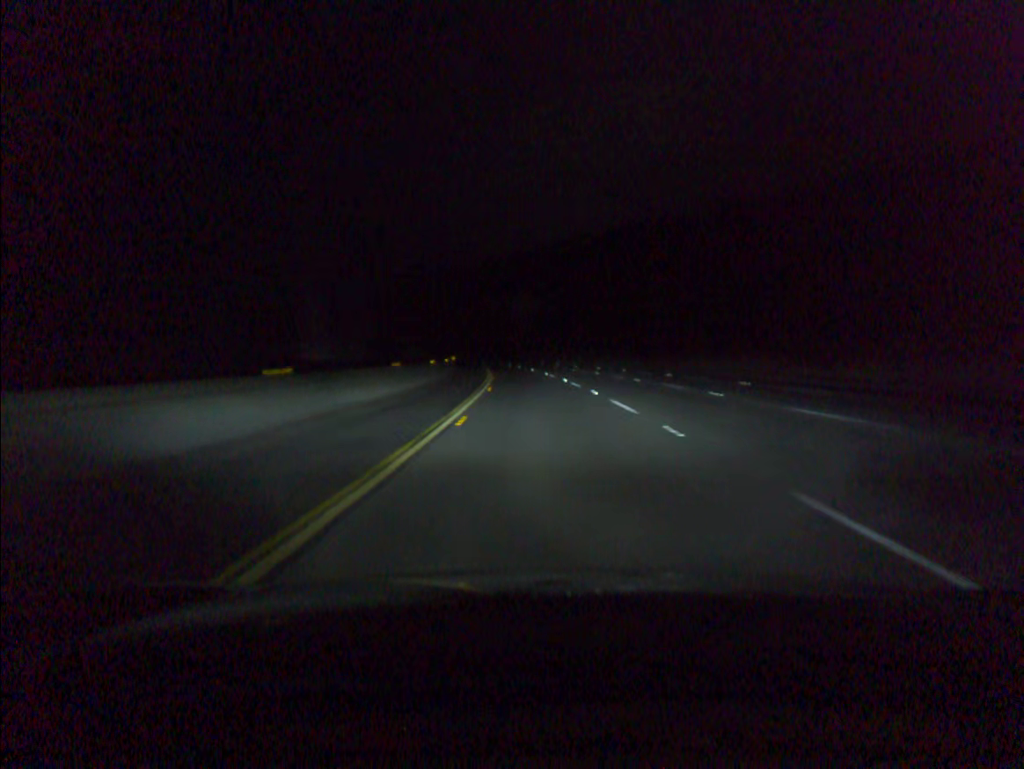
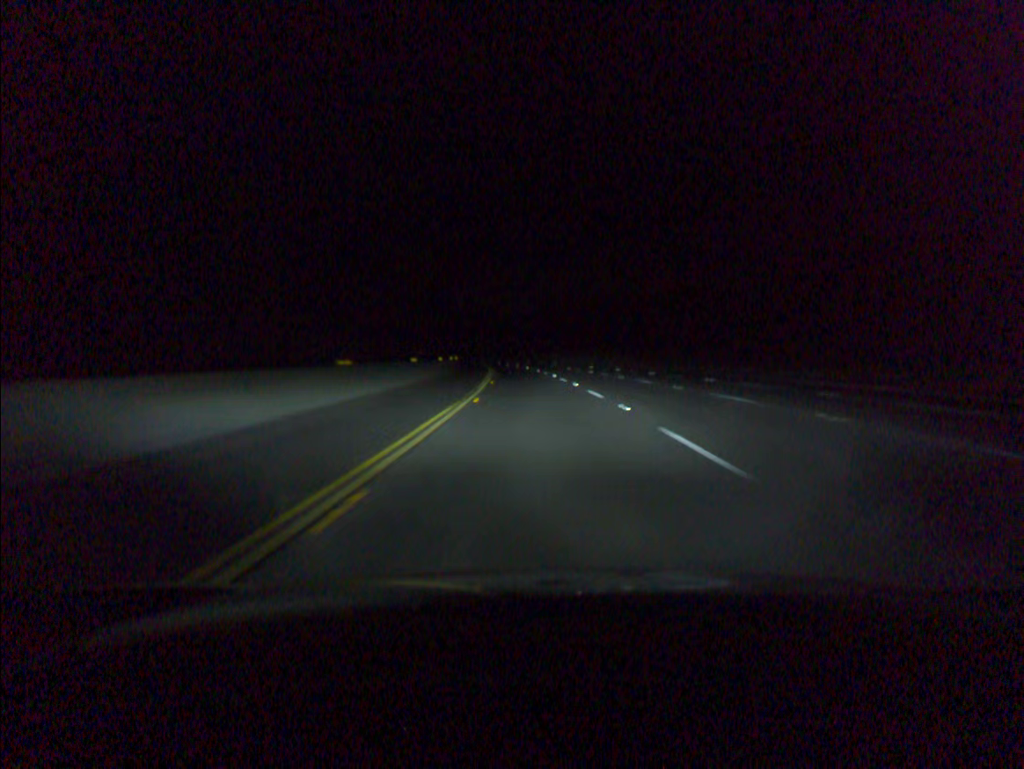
(-2.5, +67.0) m; -5°
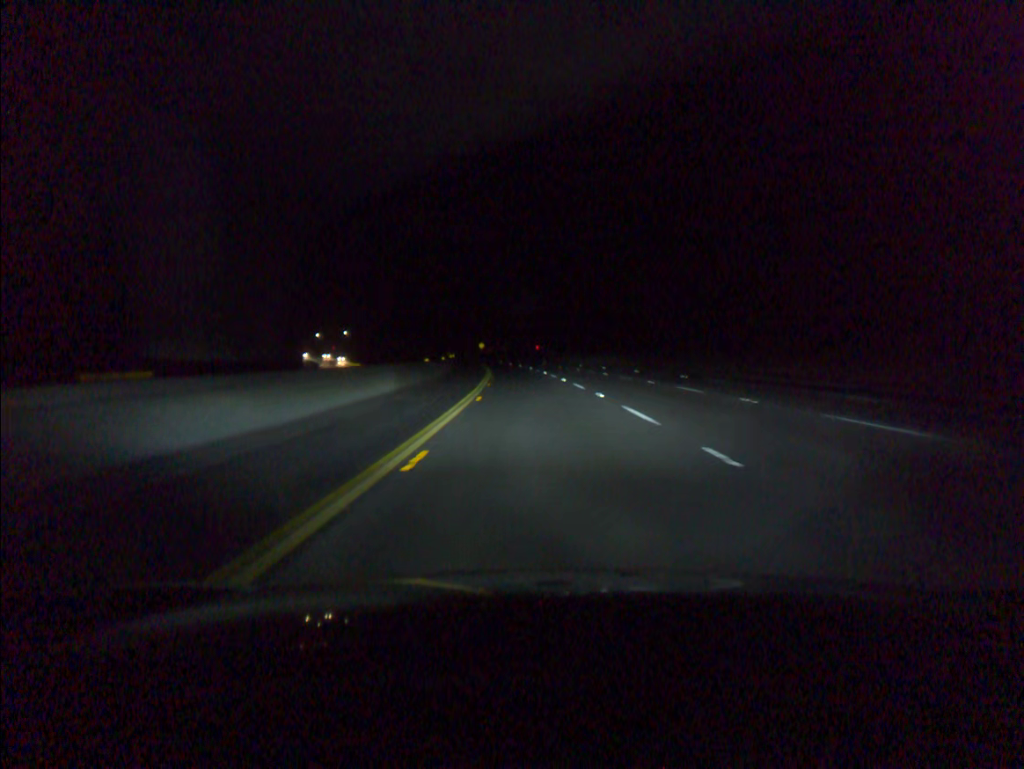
(-2.8, +67.0) m; -4°
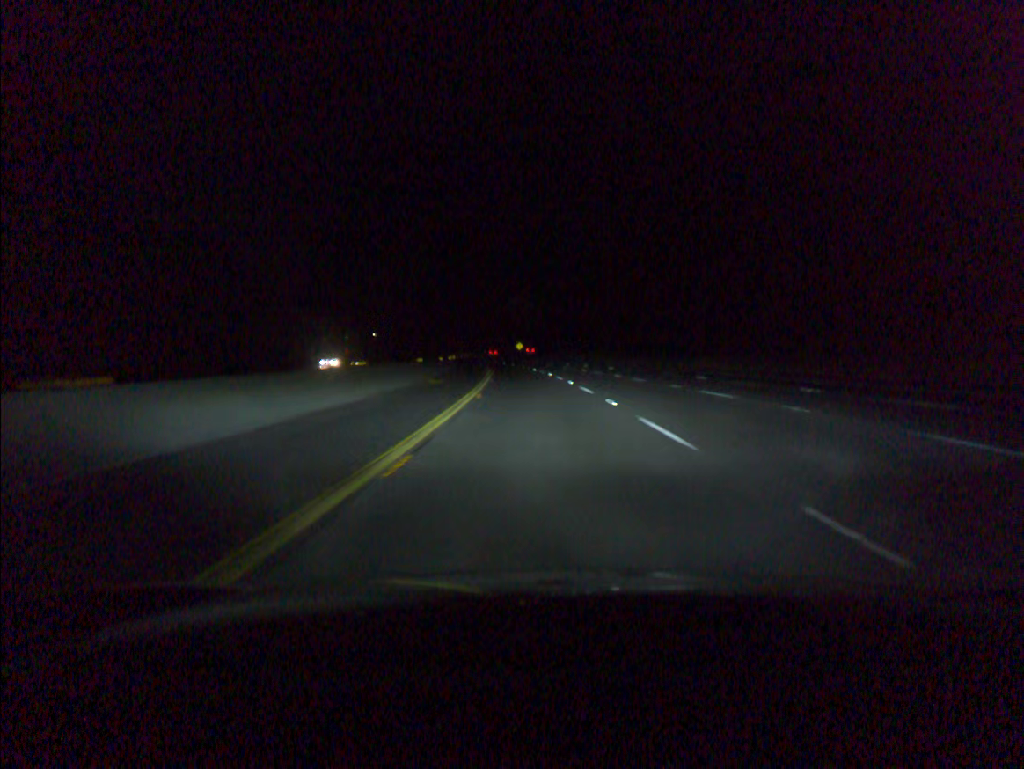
(-1.3, +47.5) m; -3°
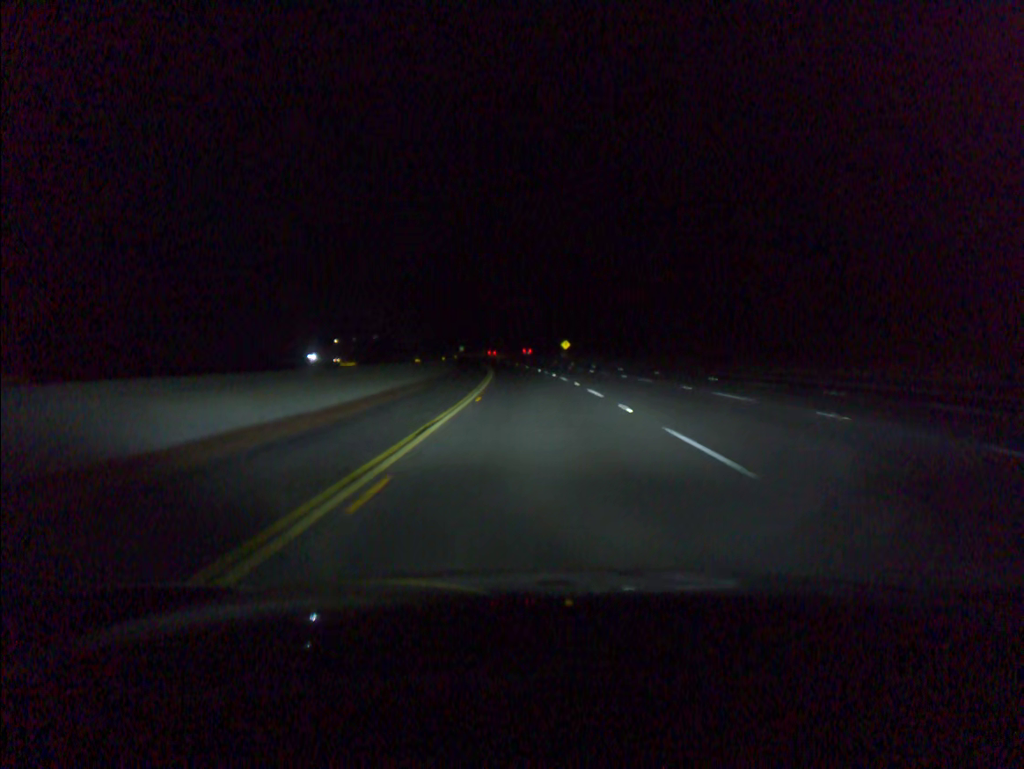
(-1.4, +45.8) m; -3°
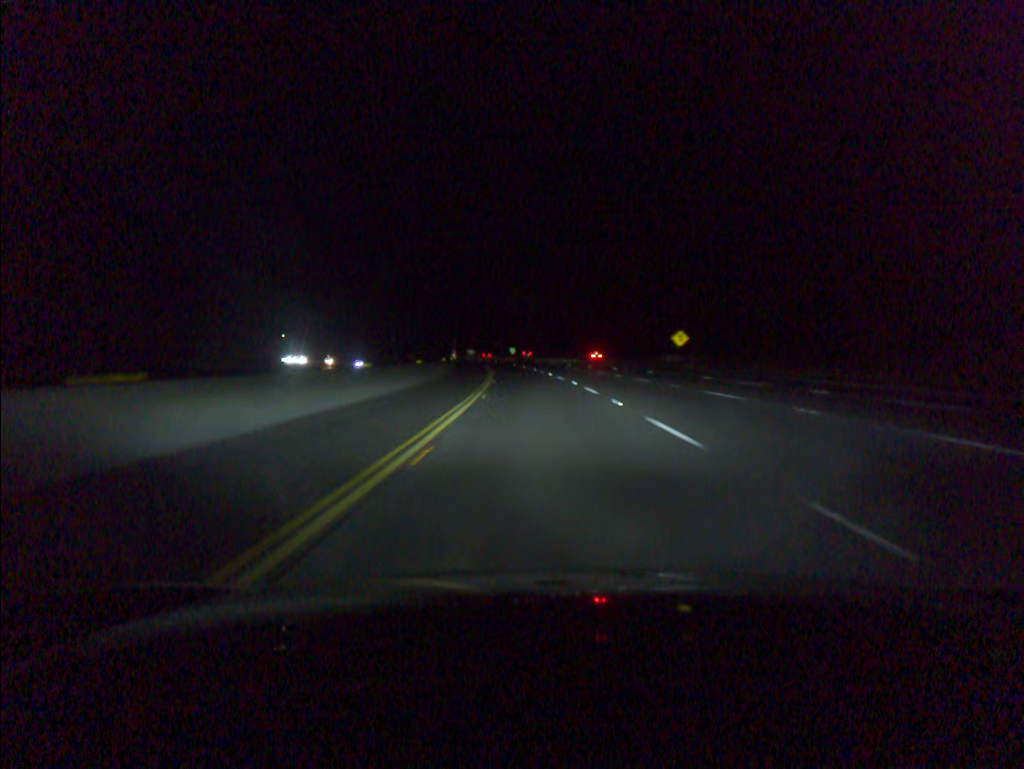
(-3.0, +70.2) m; -5°
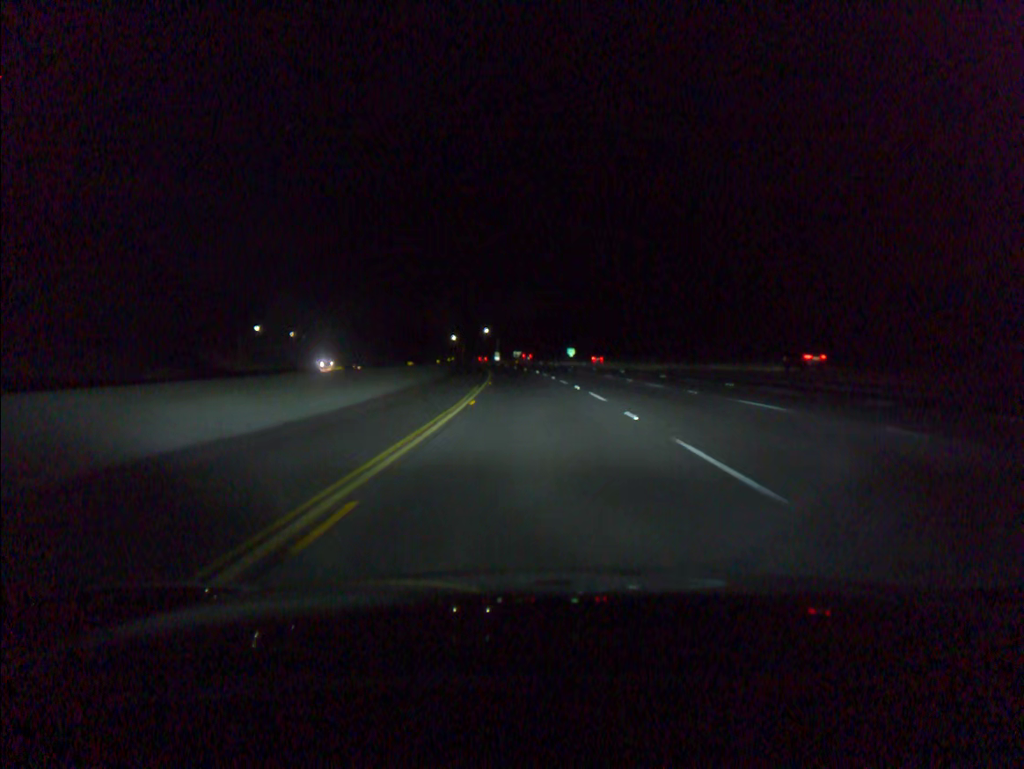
(-2.3, +62.0) m; -4°
